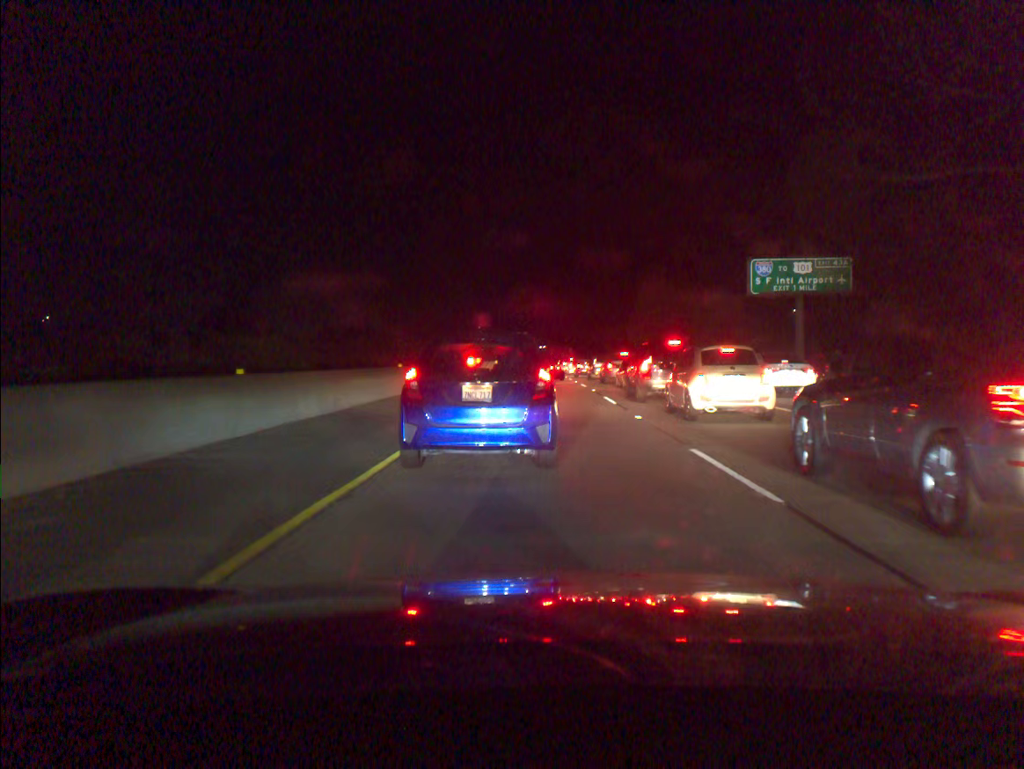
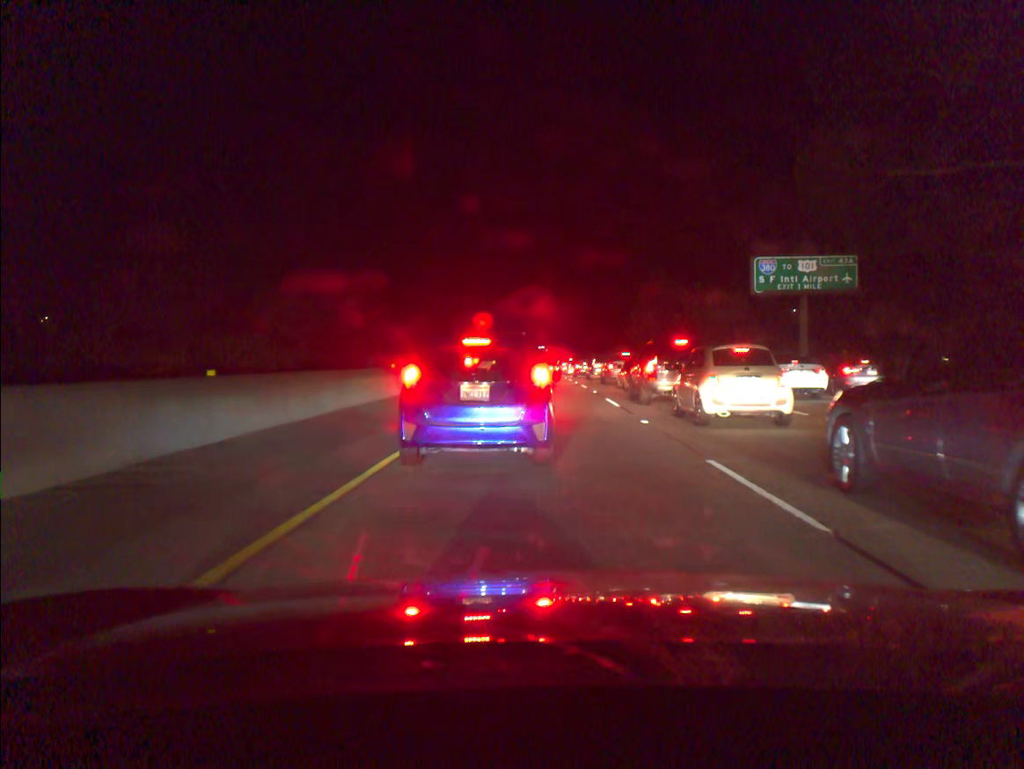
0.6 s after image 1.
(0.0, +1.1) m; -1°
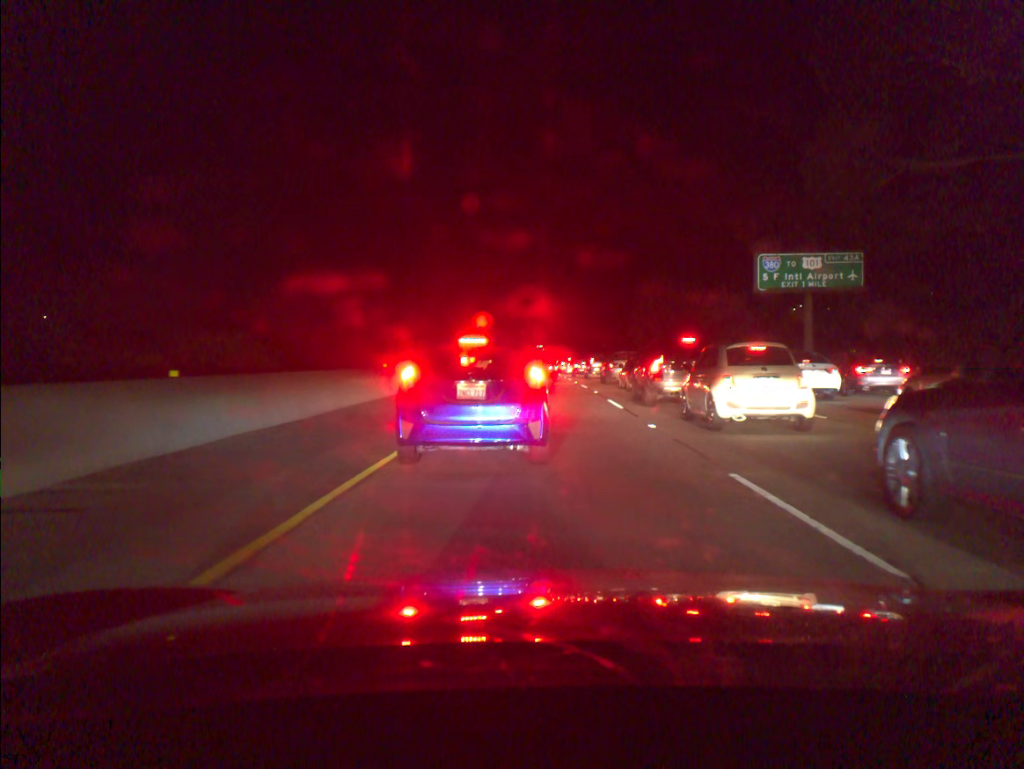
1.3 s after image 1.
(0.0, +1.1) m; 0°
